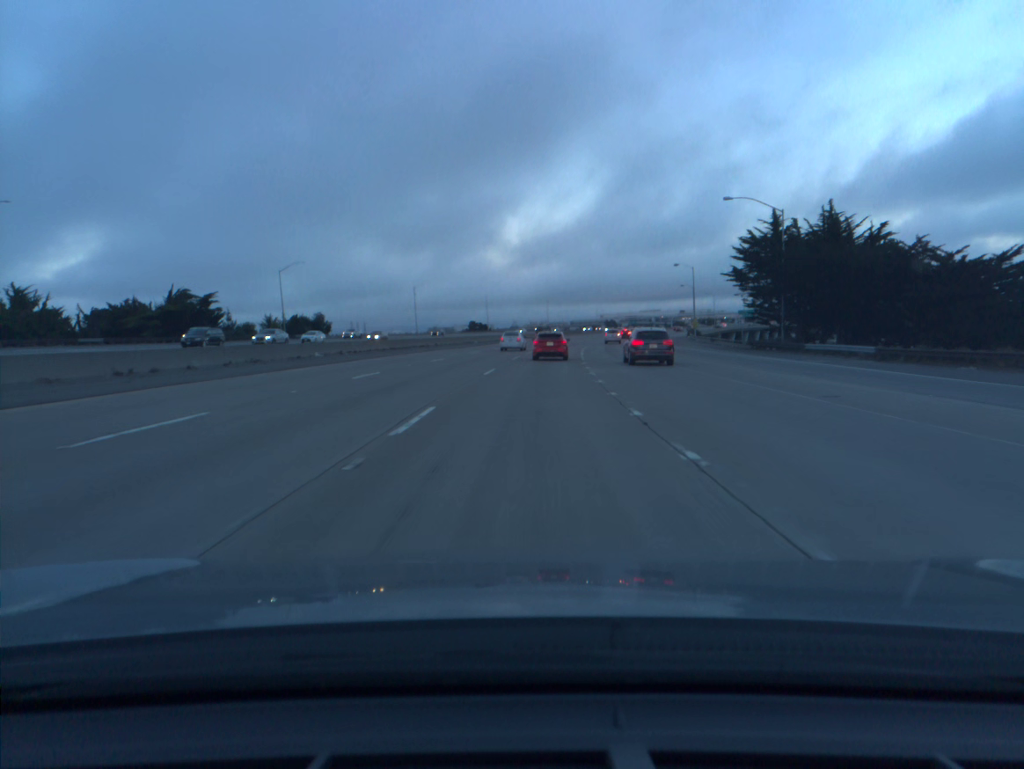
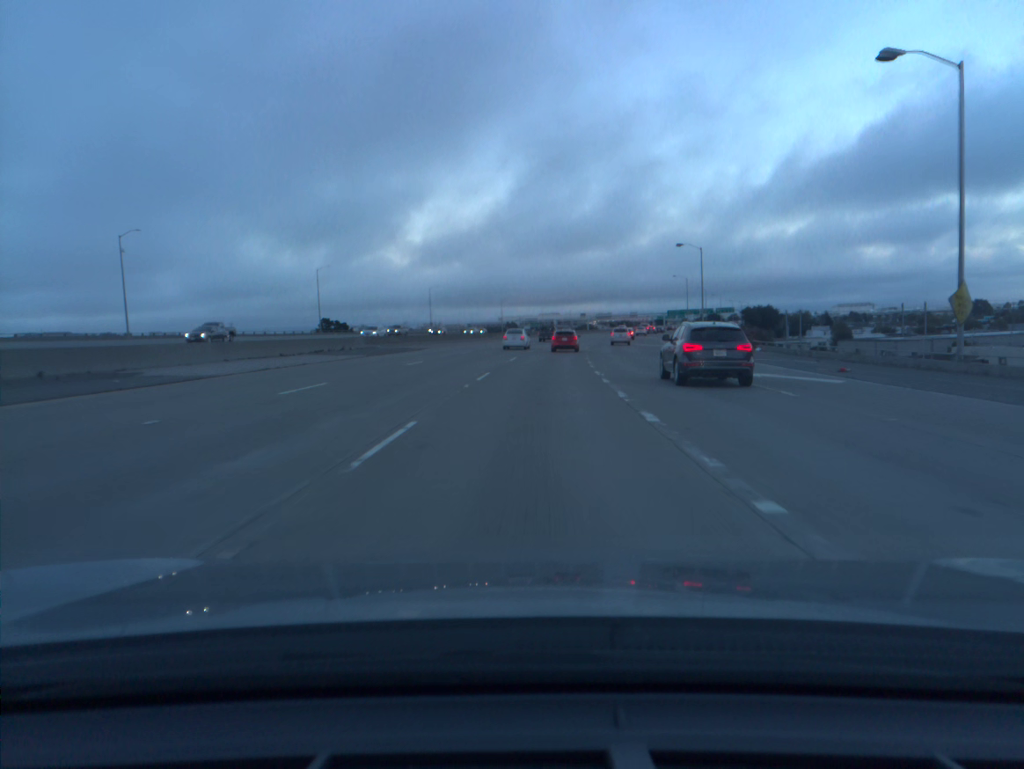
(+5.5, +92.5) m; +7°
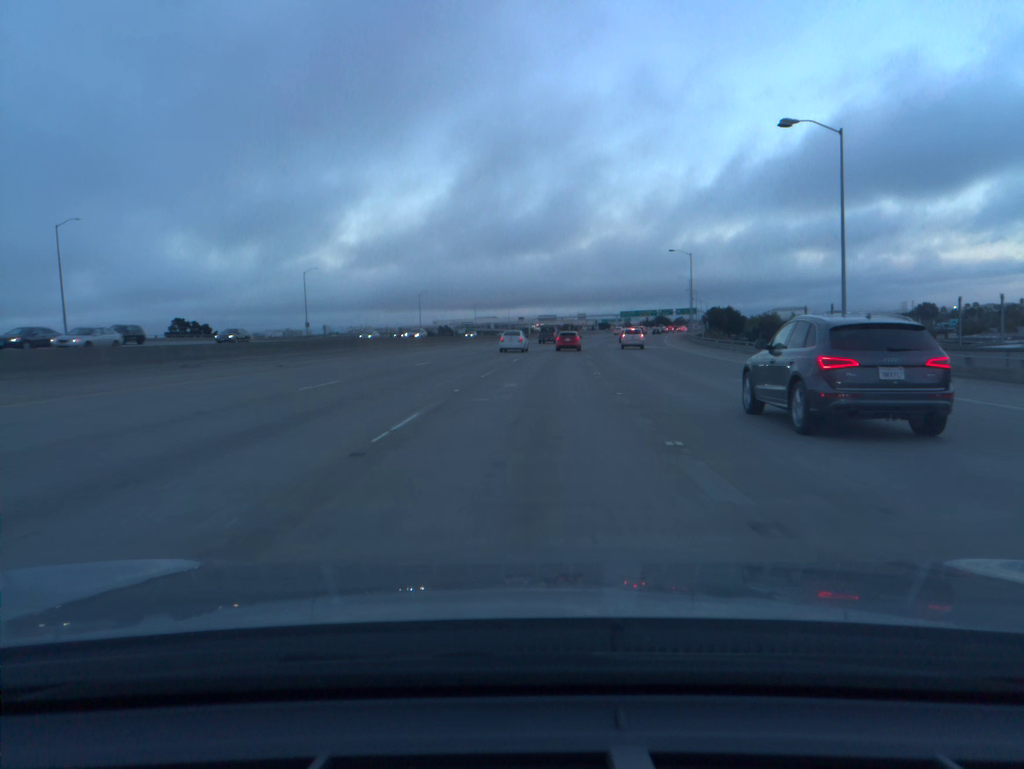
(+2.3, +55.8) m; +5°
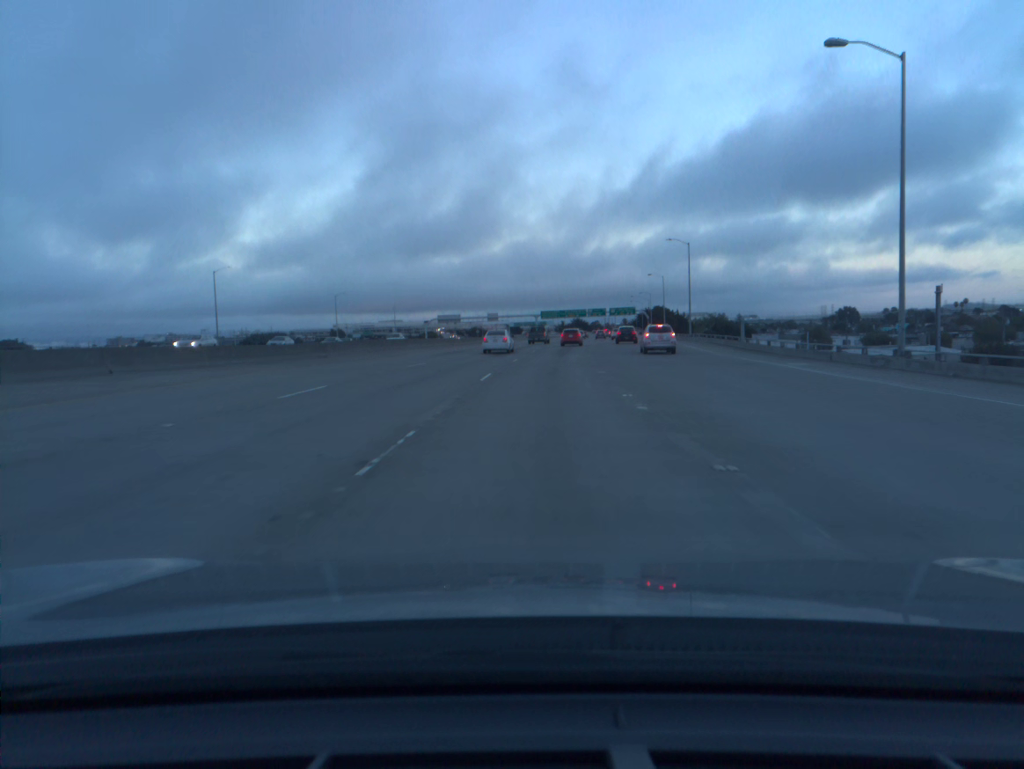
(+4.1, +74.4) m; +6°
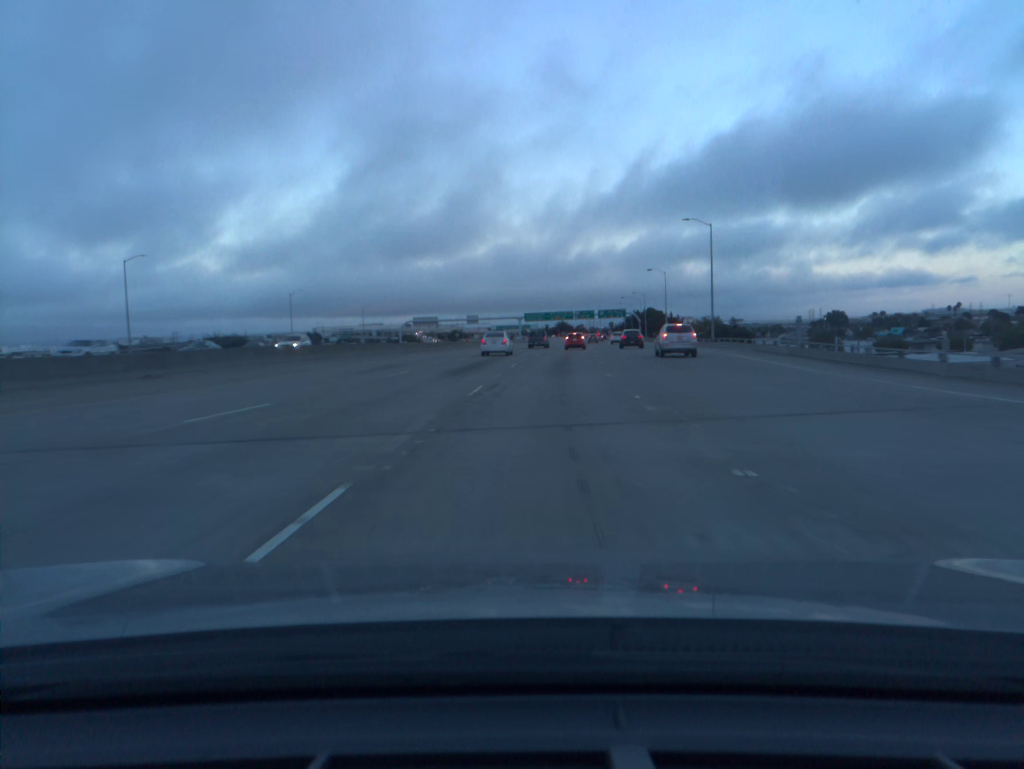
(+0.2, +18.6) m; +1°
